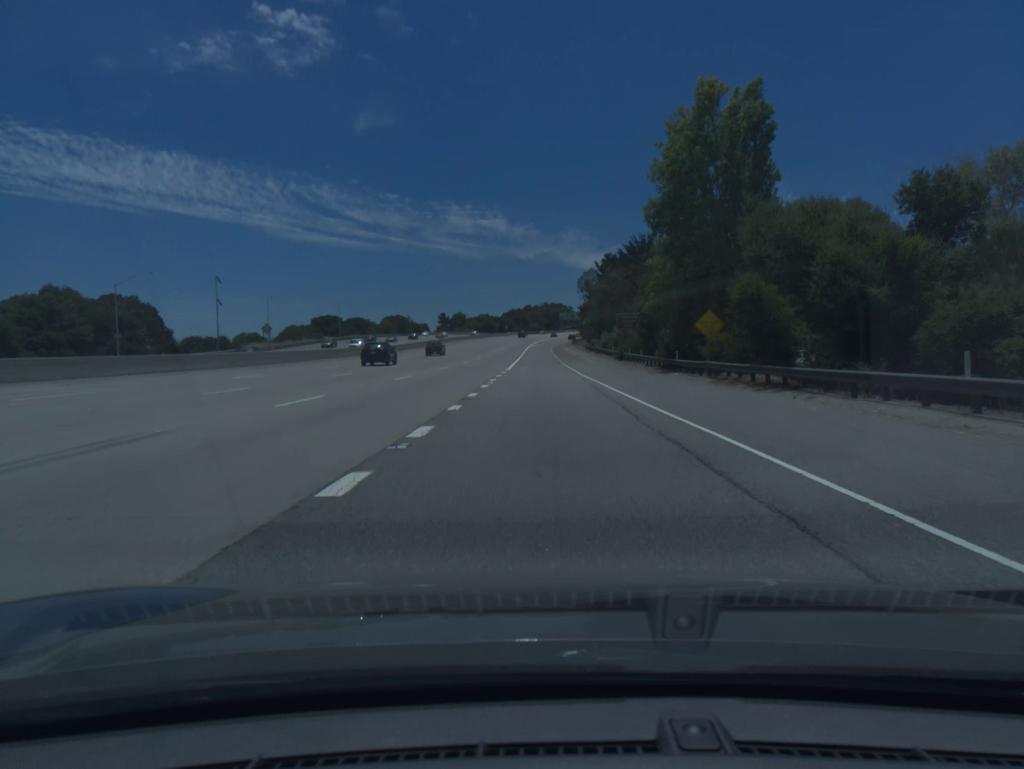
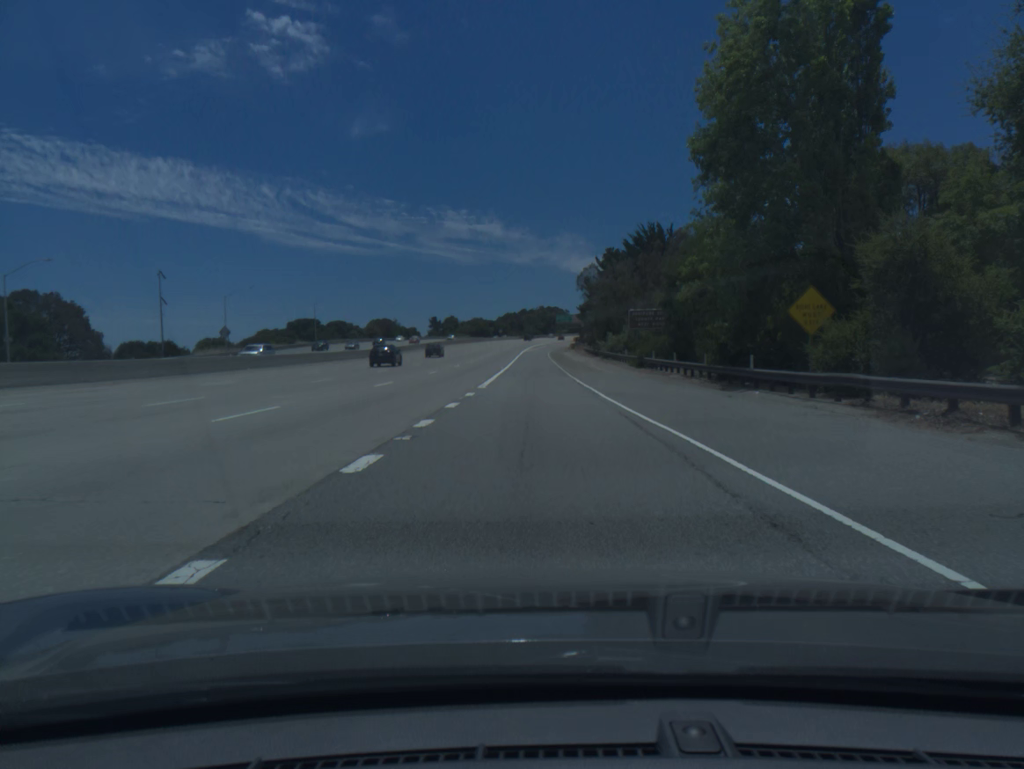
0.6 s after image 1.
(+0.1, +17.0) m; 0°
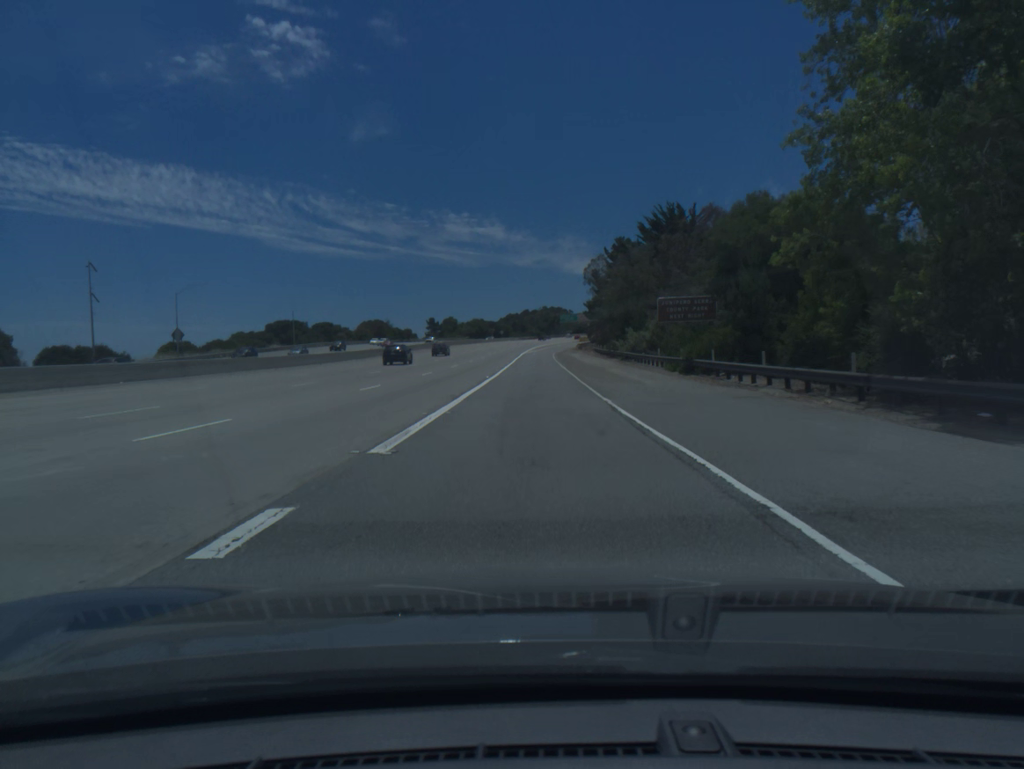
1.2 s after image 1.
(0.0, +16.9) m; 0°
